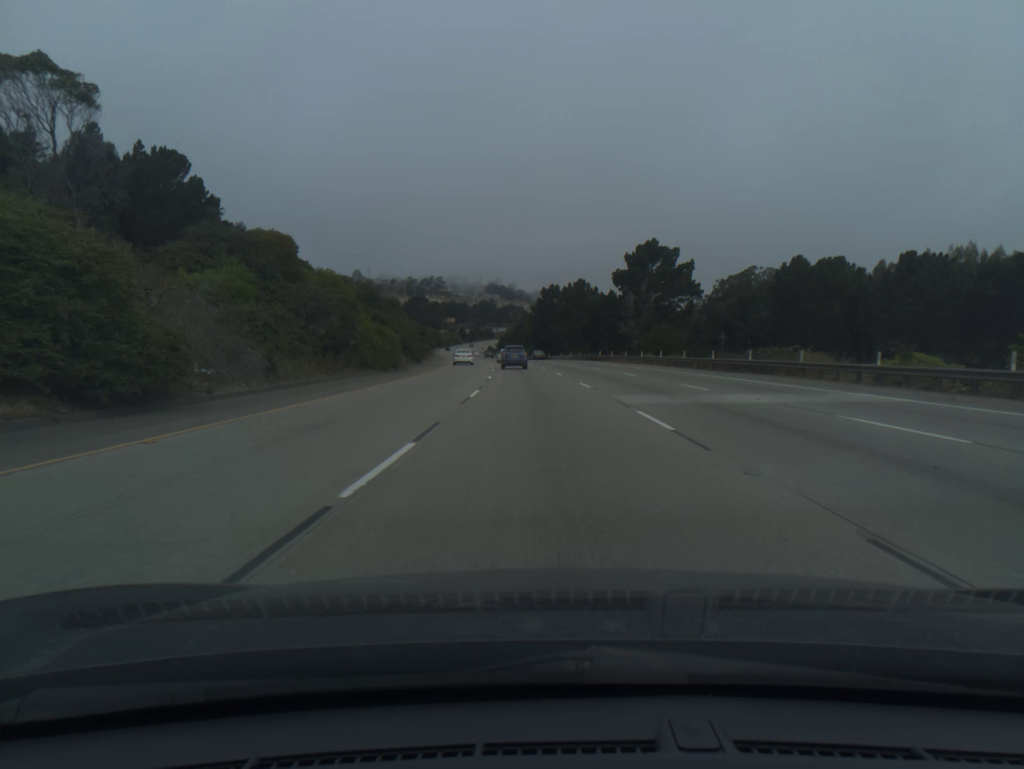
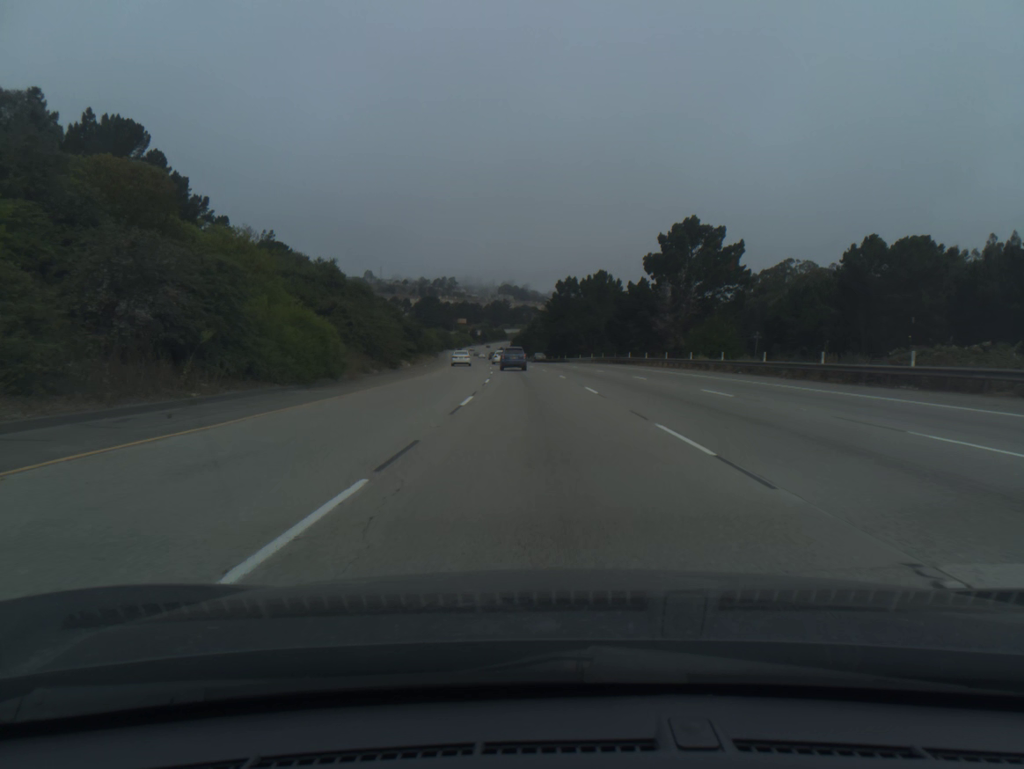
(-0.1, +17.4) m; -1°
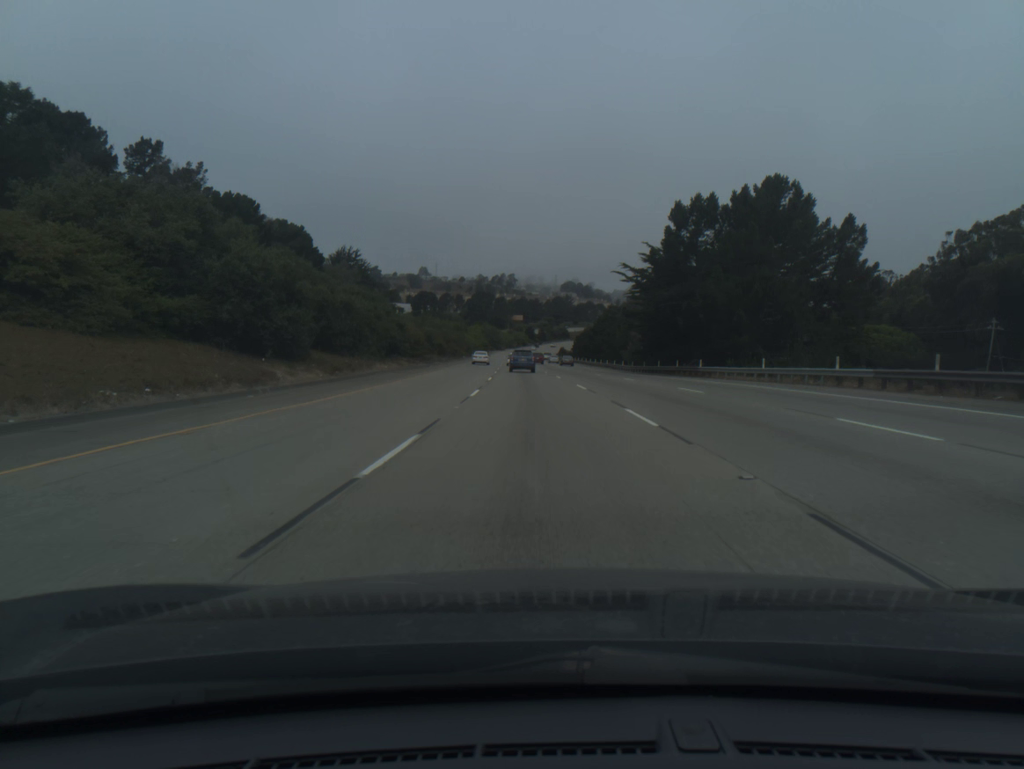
(-2.7, +69.2) m; -5°
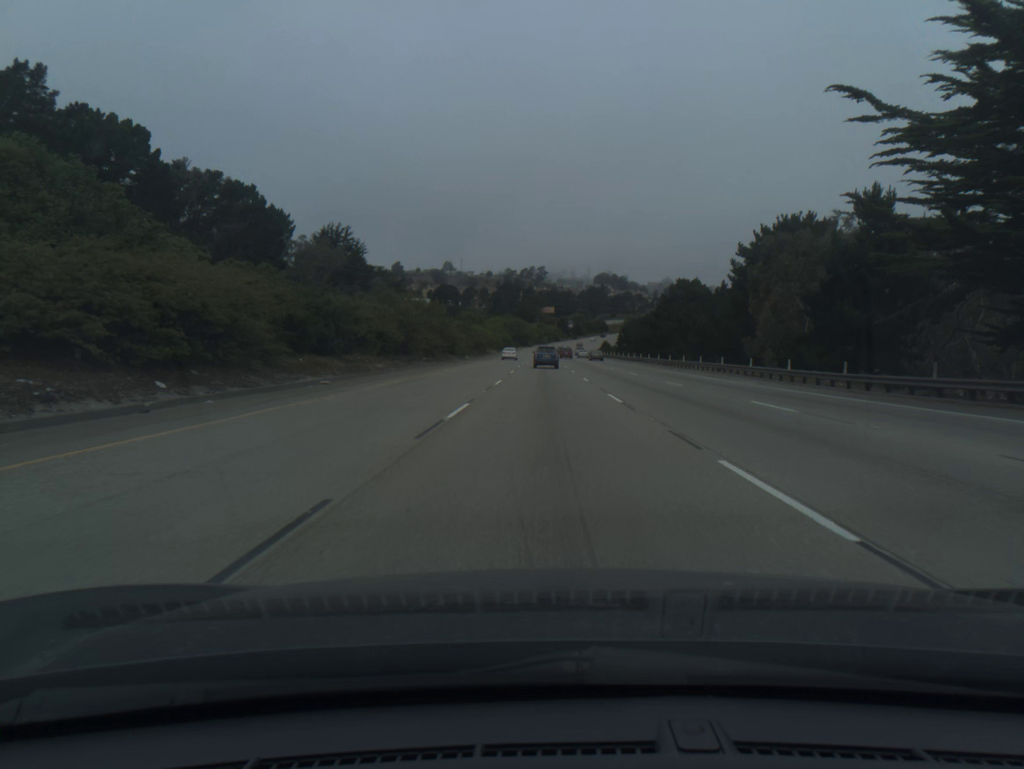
(-1.2, +51.7) m; -2°
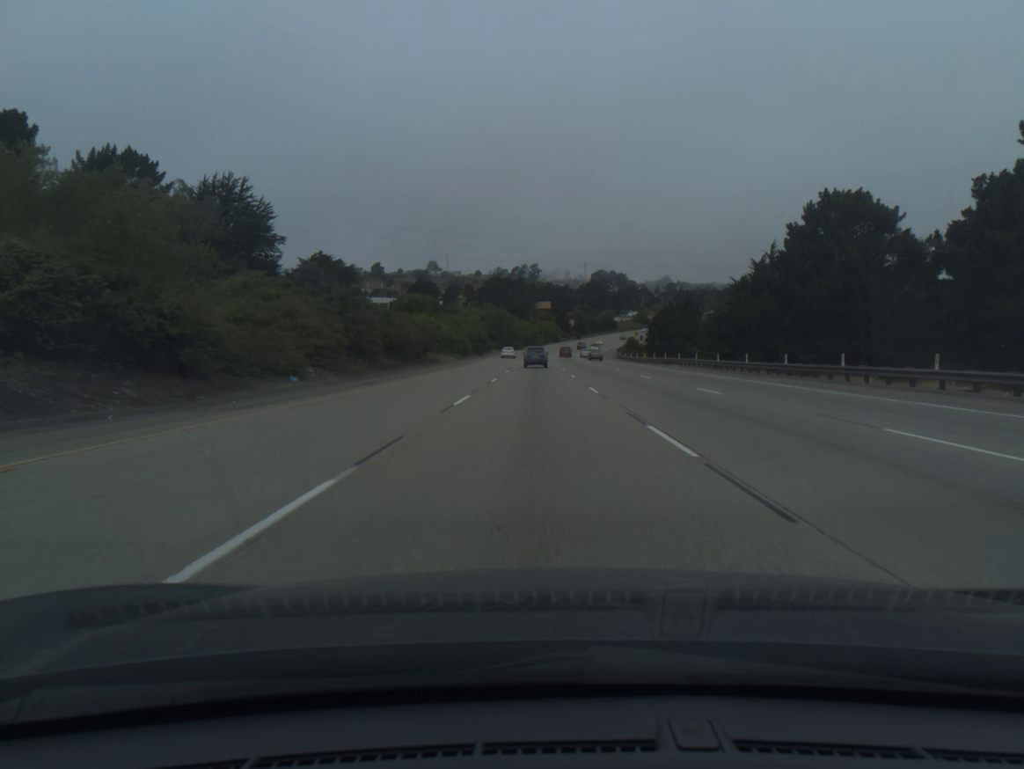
(+0.3, +69.1) m; 0°
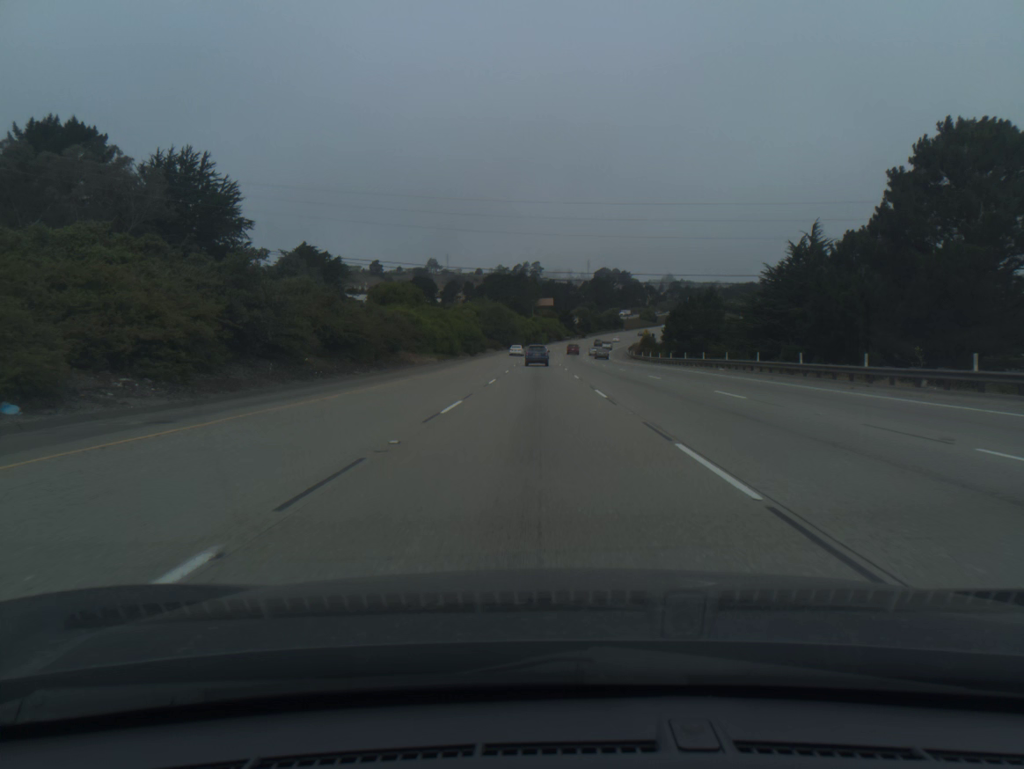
(0.0, +17.3) m; 0°
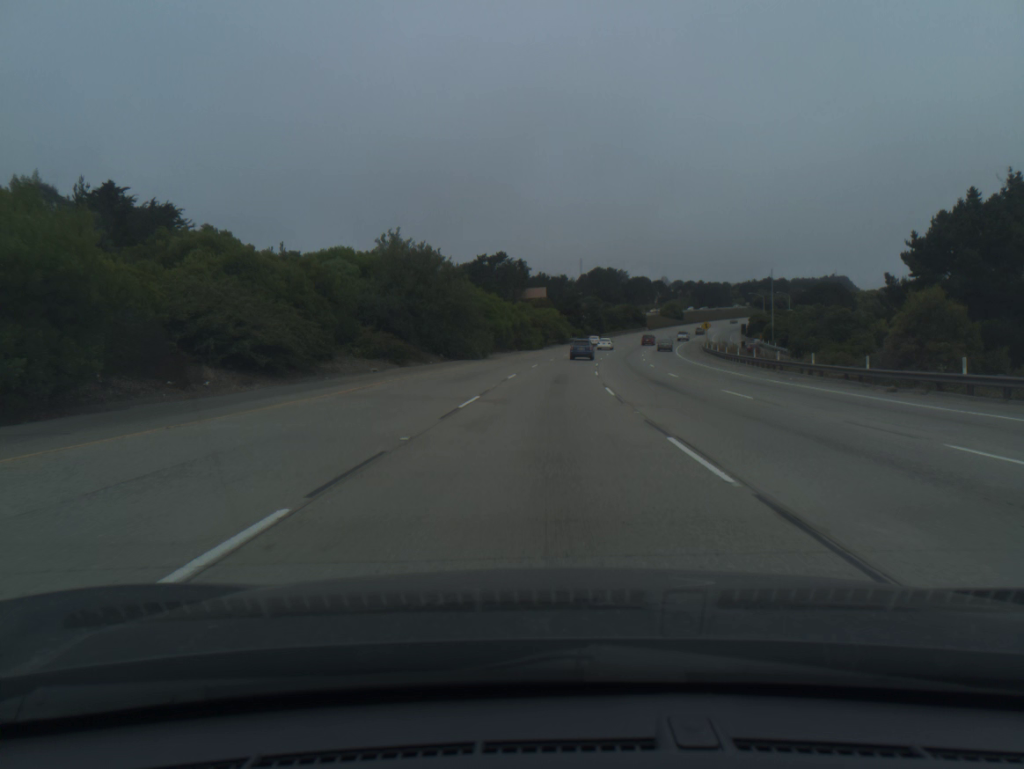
(-0.1, +86.7) m; +1°
